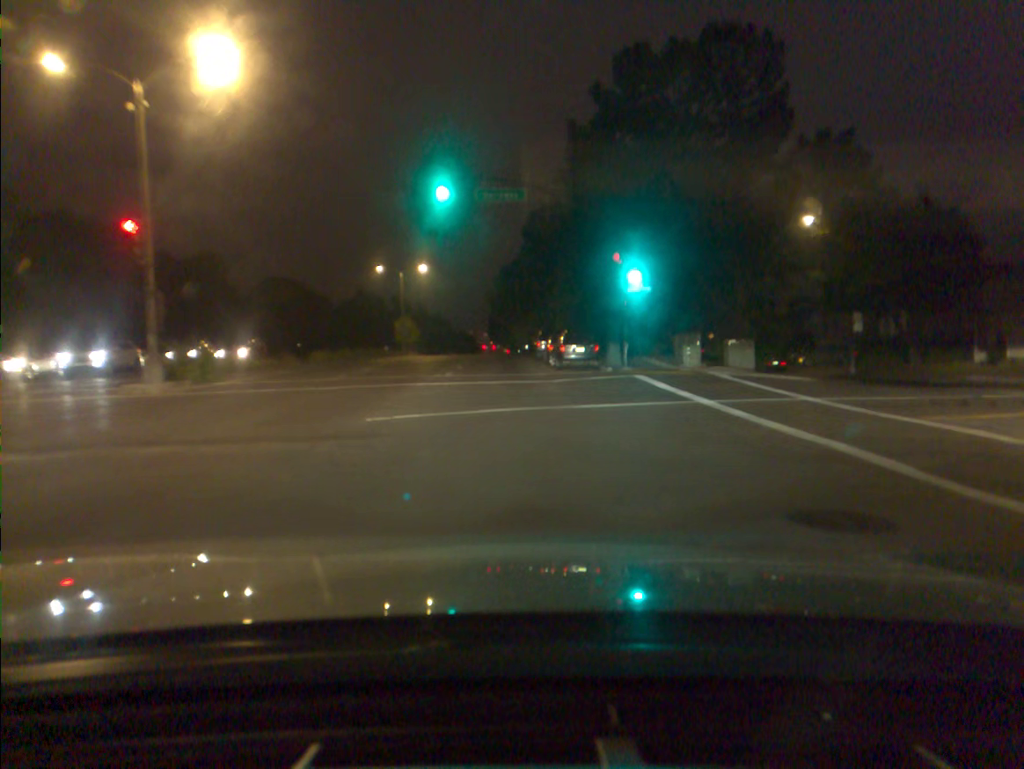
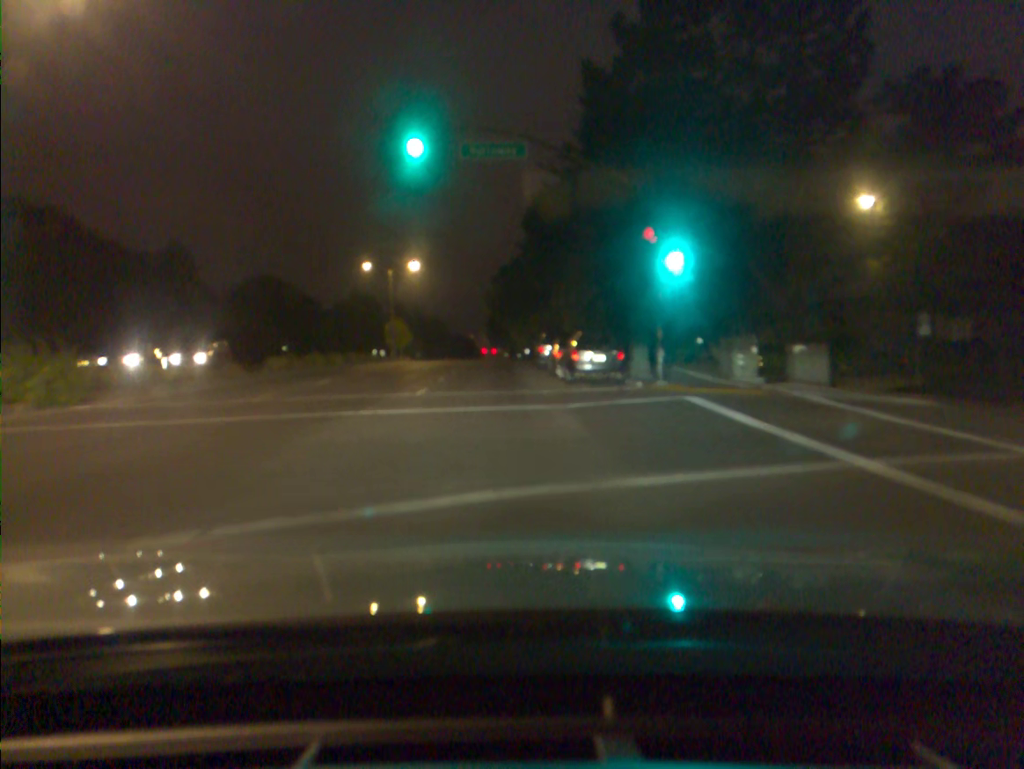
(0.0, +7.6) m; -1°
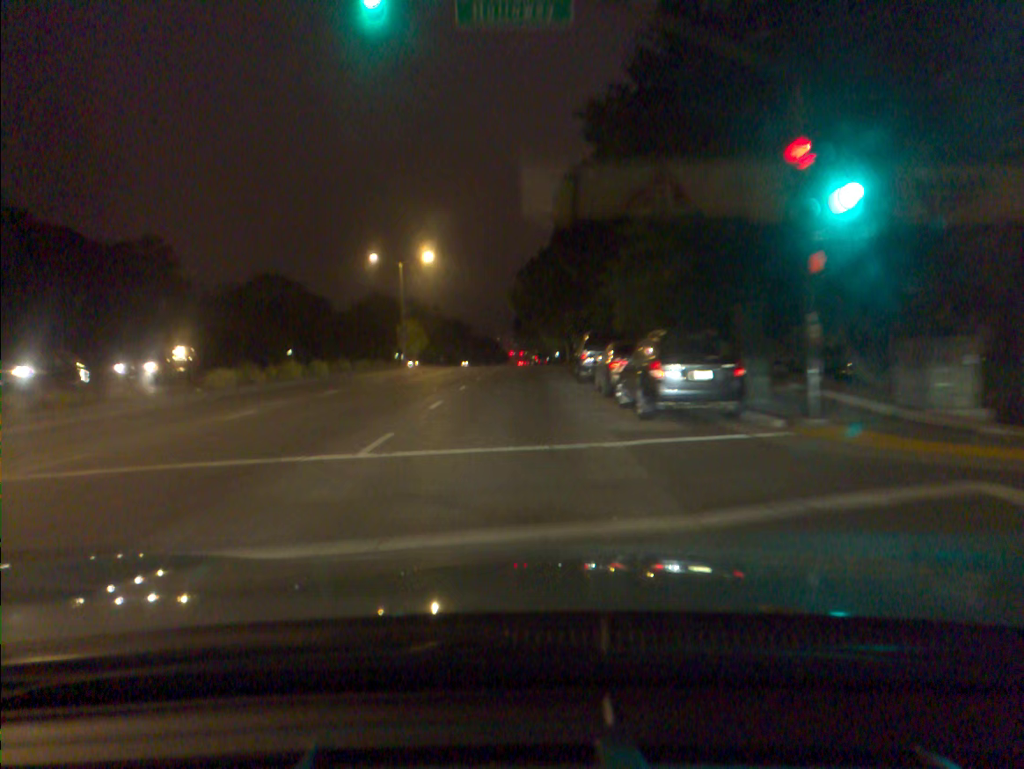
(-0.1, +9.4) m; -2°
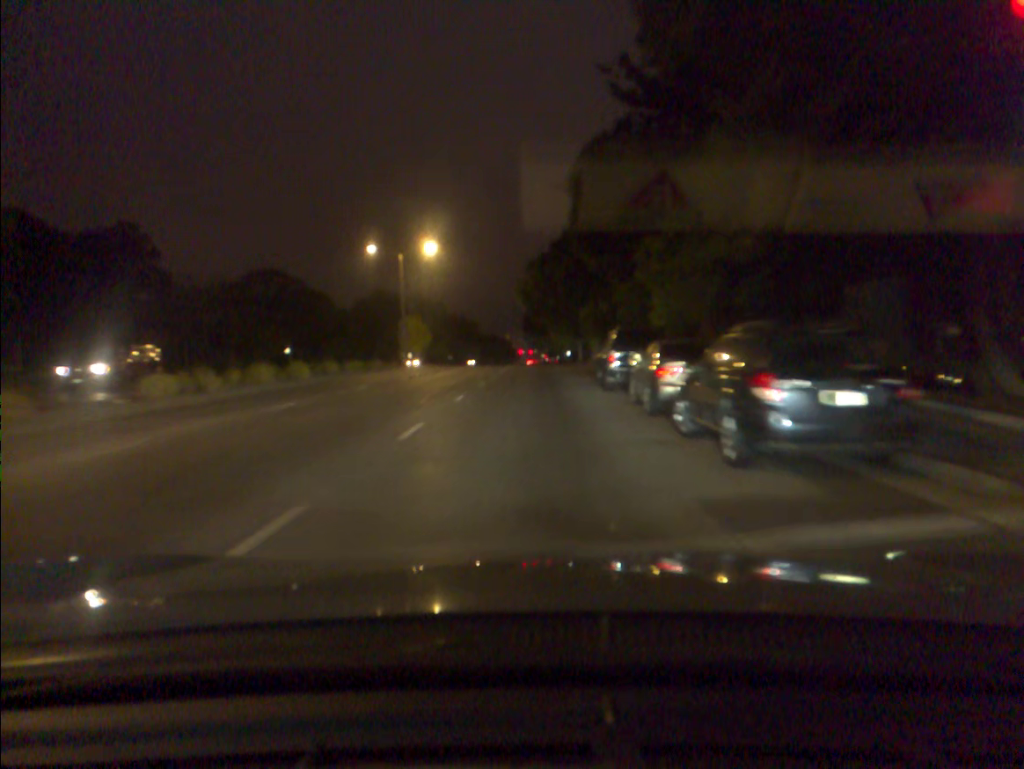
(0.0, +5.3) m; -1°
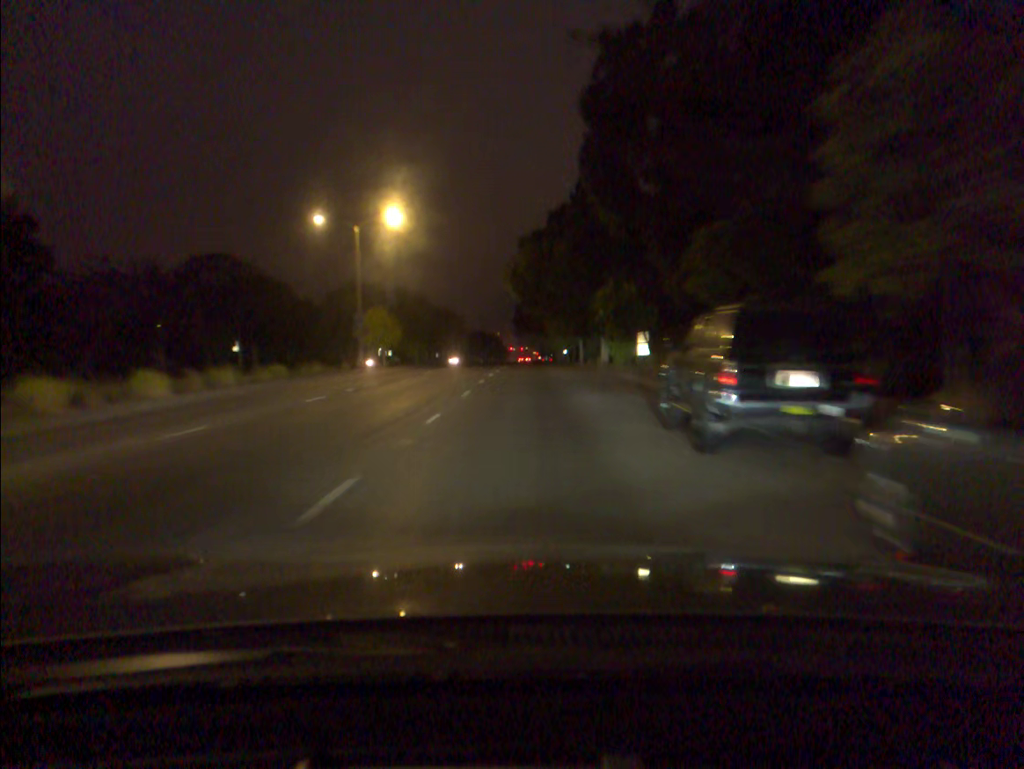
(+0.1, +12.1) m; +1°
